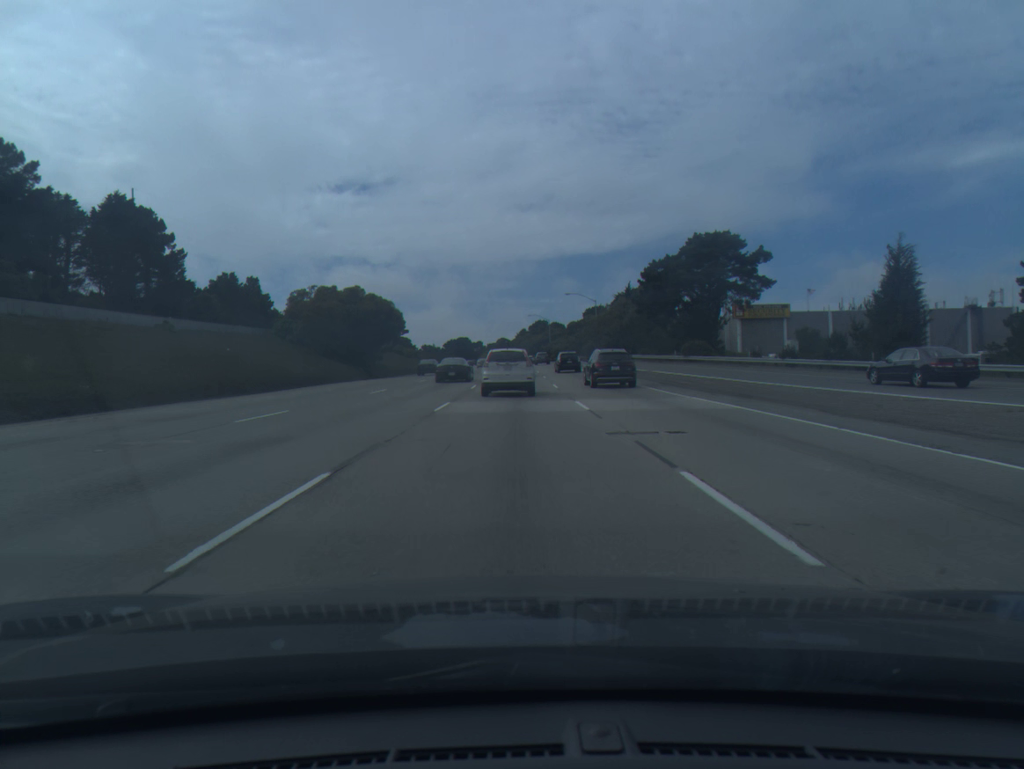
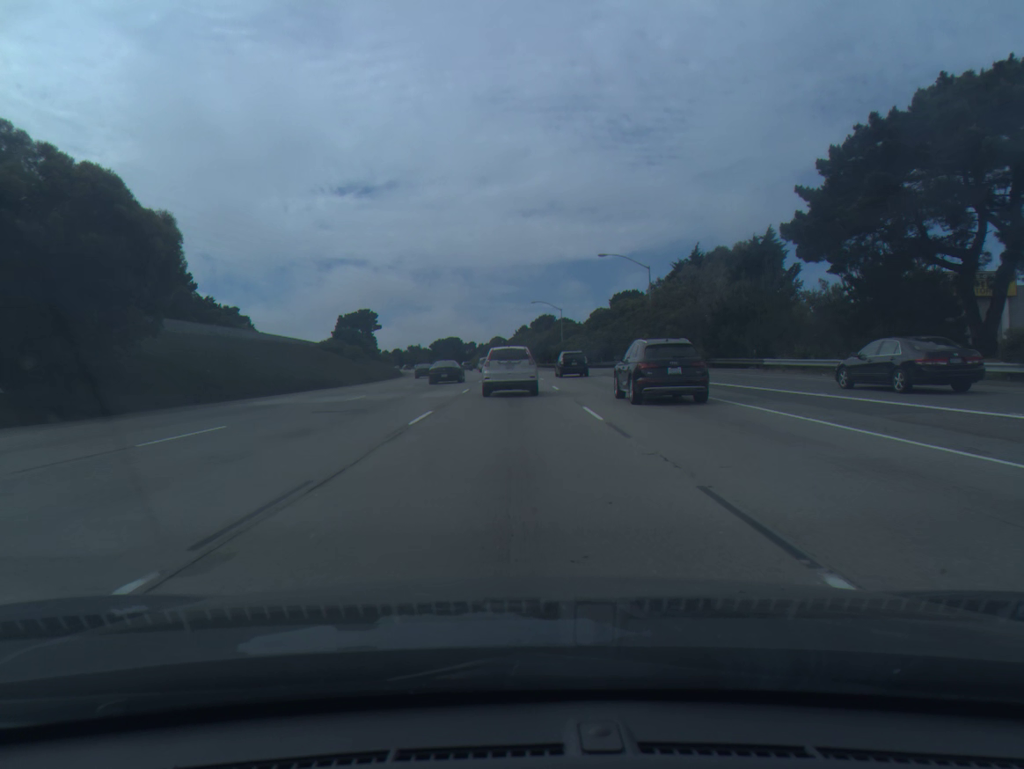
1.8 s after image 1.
(-0.1, +47.7) m; 0°
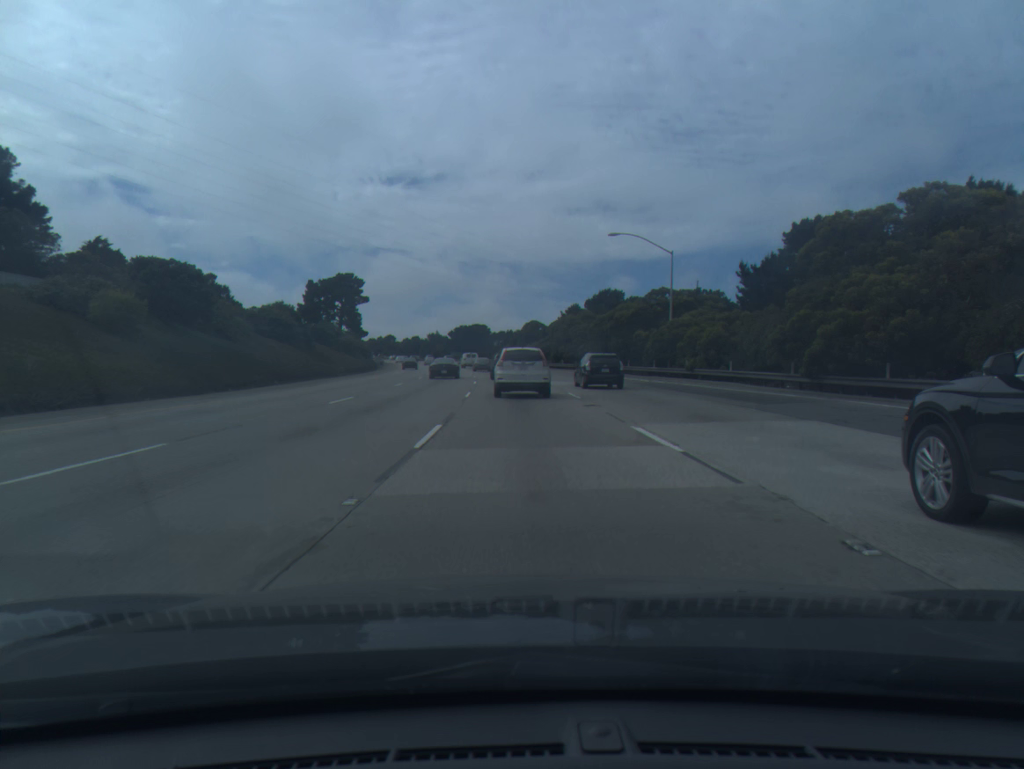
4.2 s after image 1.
(-1.3, +62.9) m; -3°
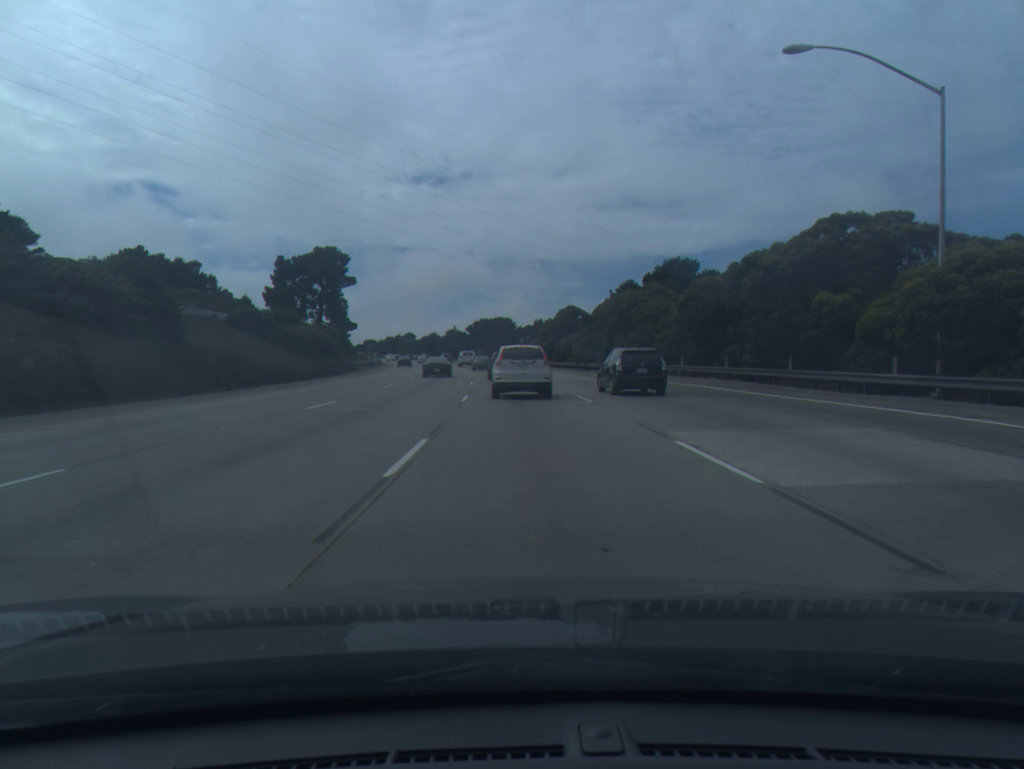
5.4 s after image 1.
(-0.5, +32.2) m; -2°
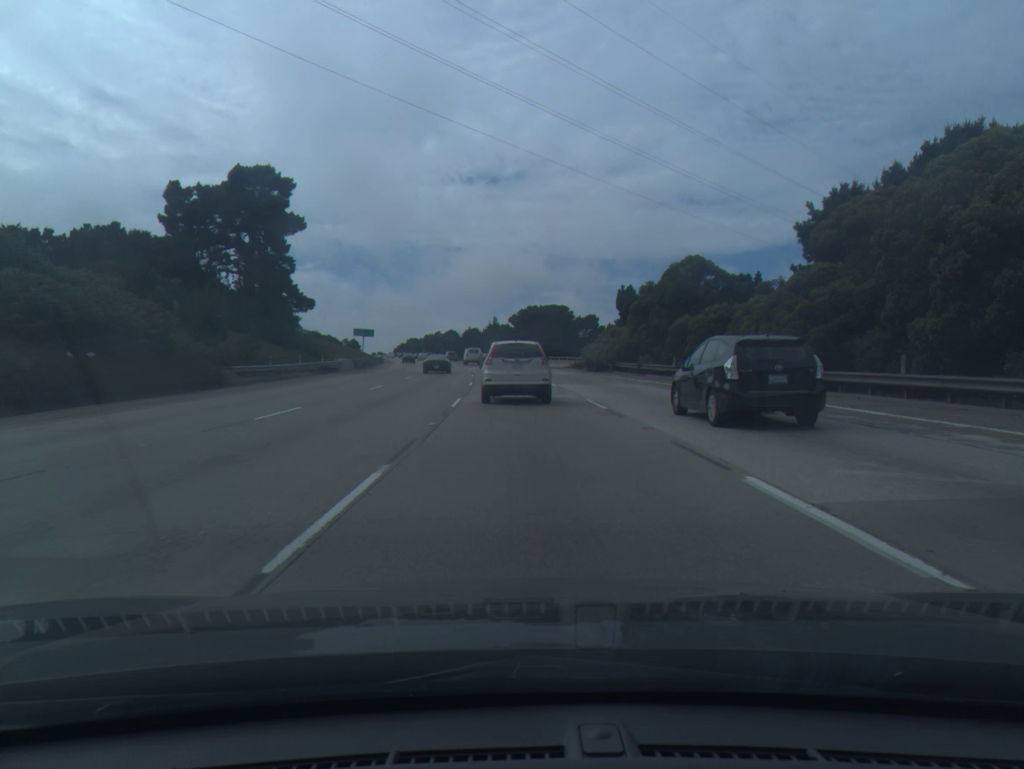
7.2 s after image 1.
(-1.4, +47.6) m; -4°
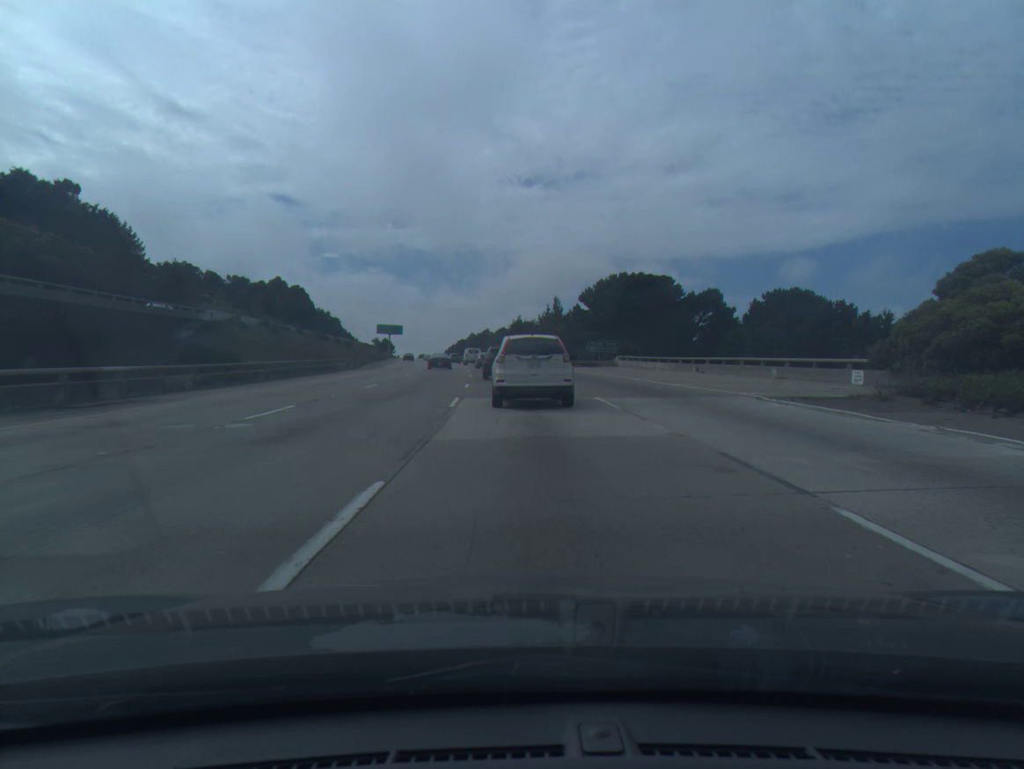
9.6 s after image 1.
(-2.3, +59.9) m; -4°
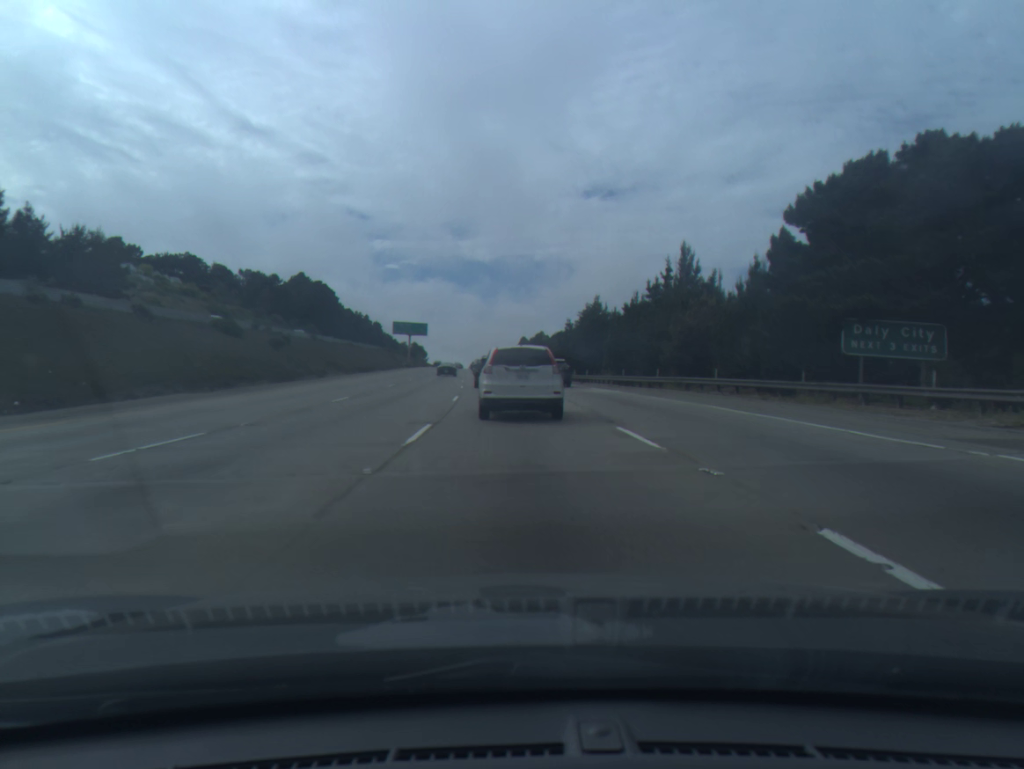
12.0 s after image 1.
(-2.1, +58.2) m; -4°
